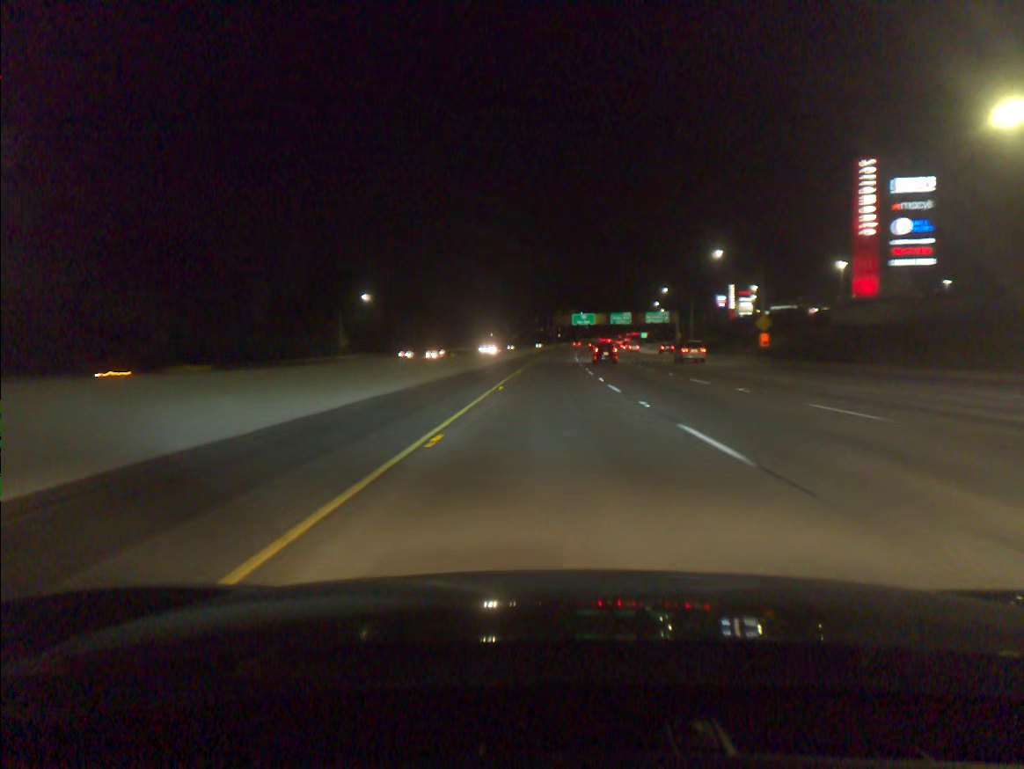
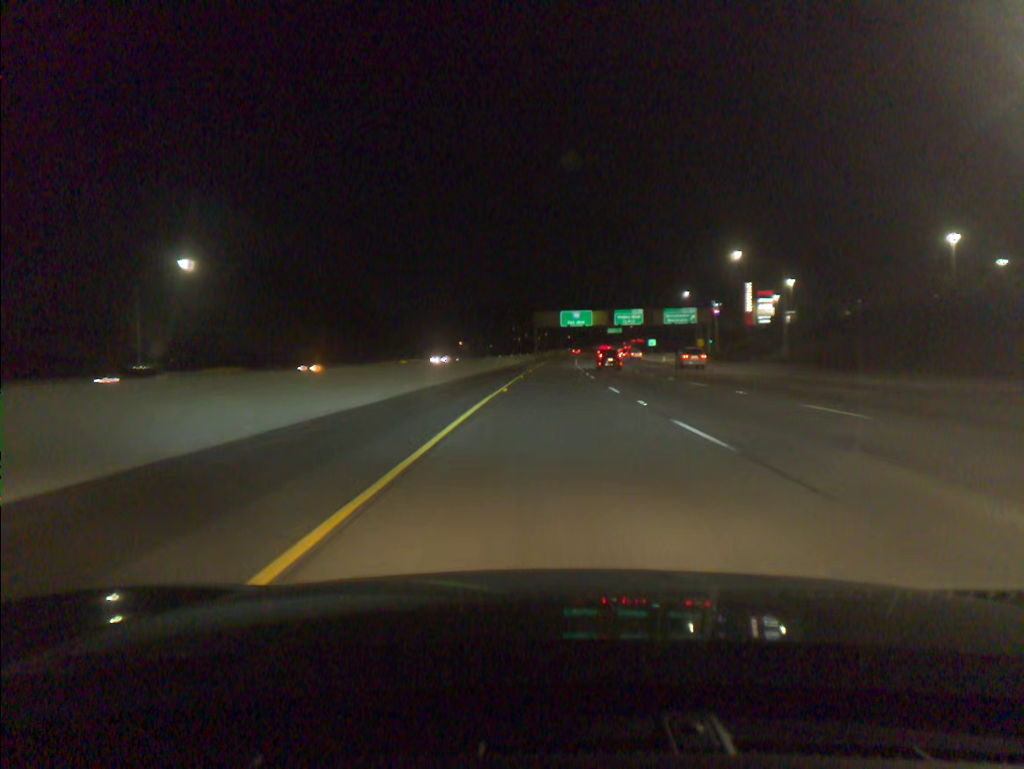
(+0.6, +57.4) m; +2°
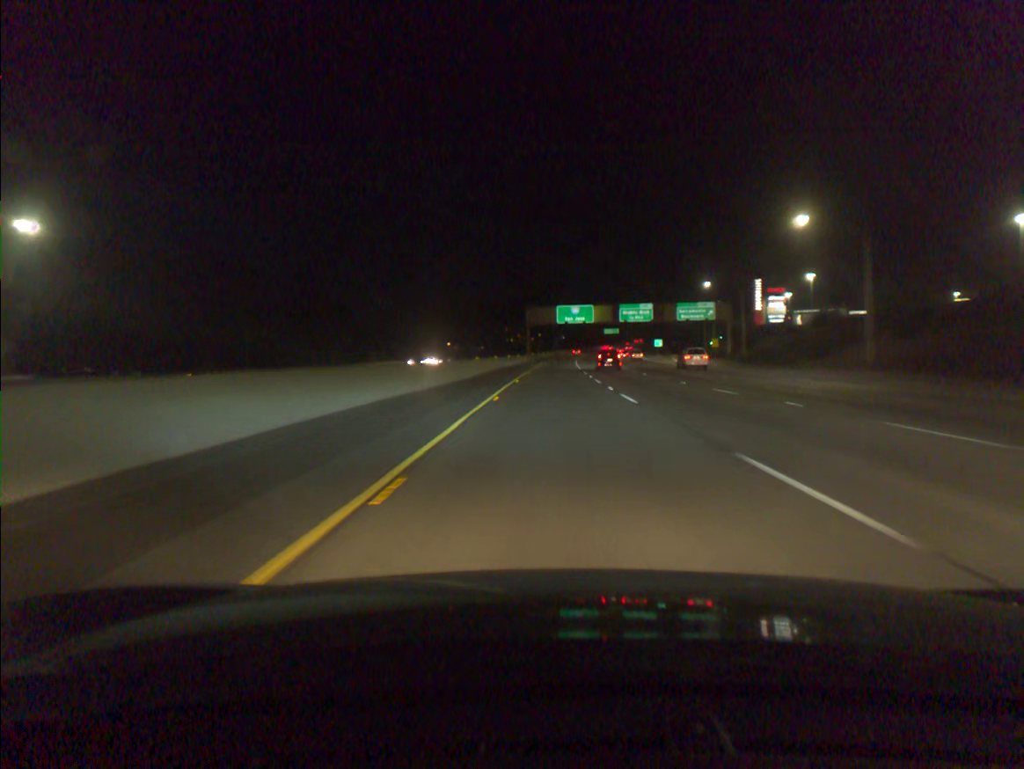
(+0.1, +19.3) m; 0°
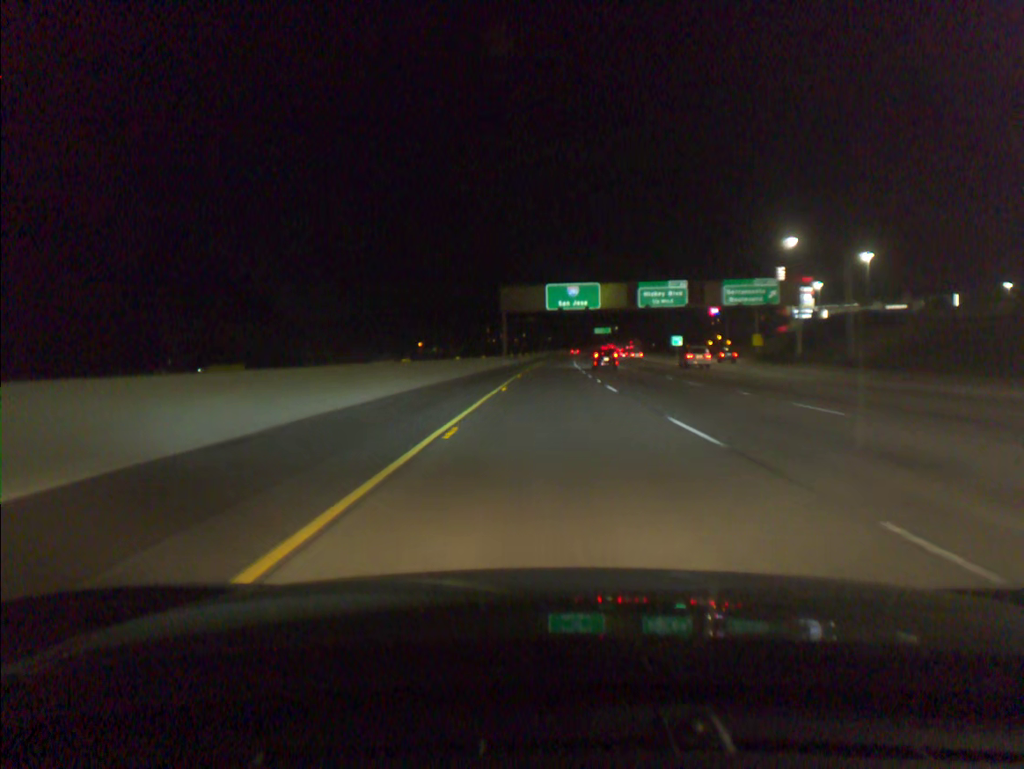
(+0.4, +38.9) m; +1°
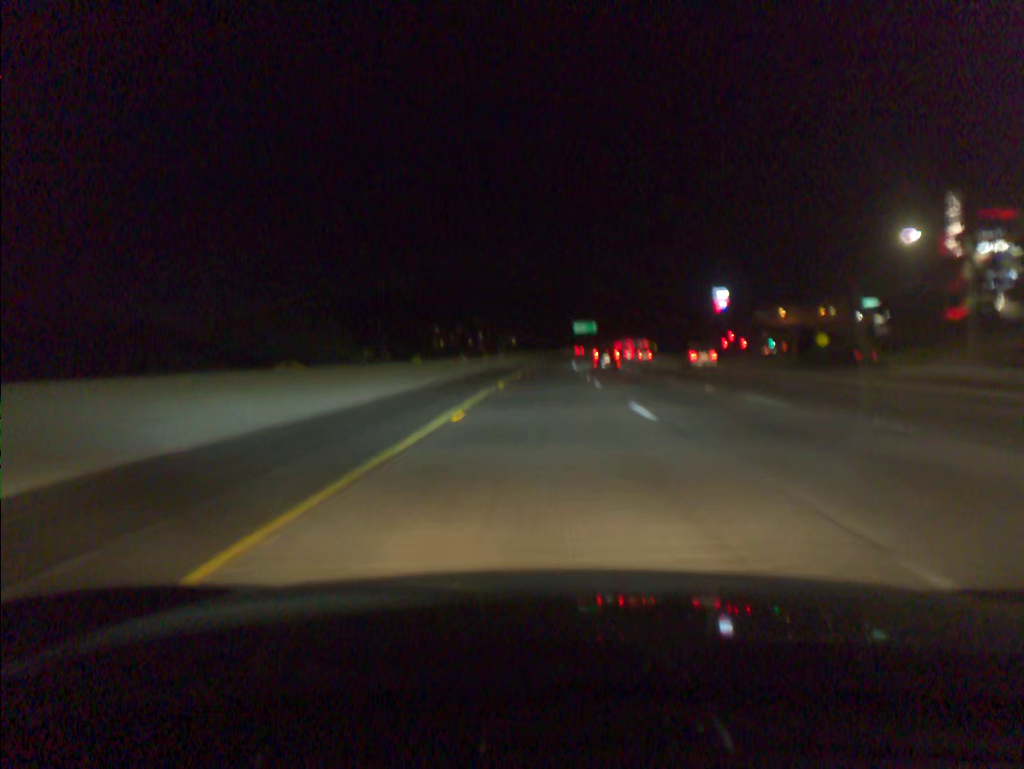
(+2.4, +99.0) m; +3°
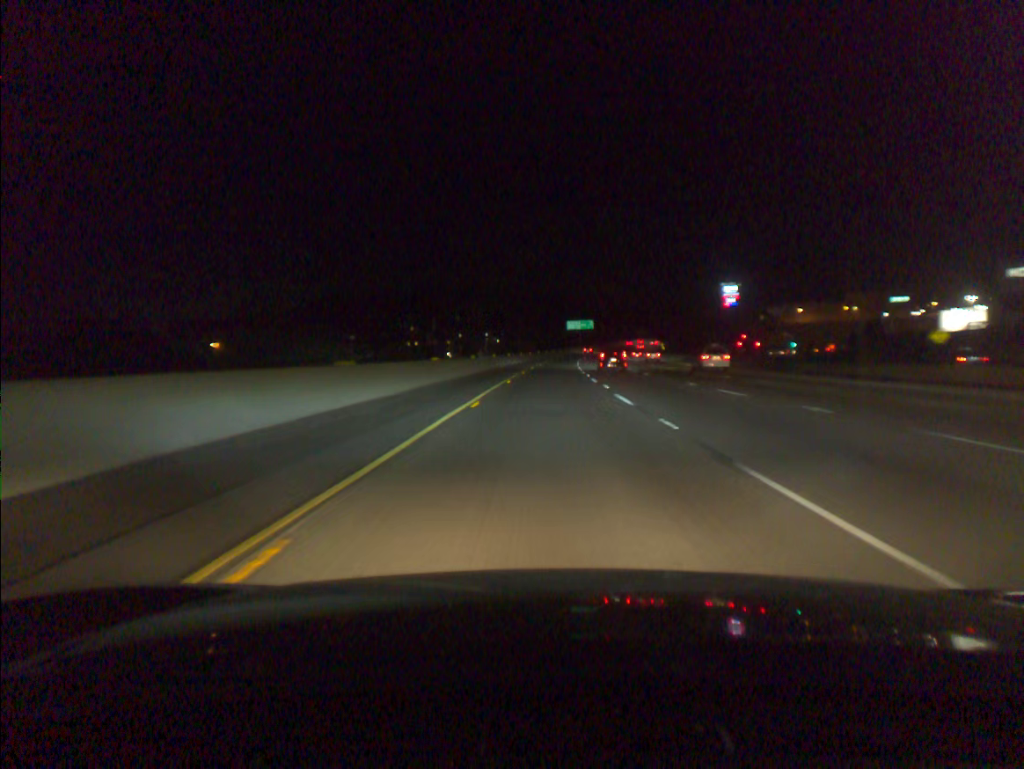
(+0.3, +40.2) m; +1°
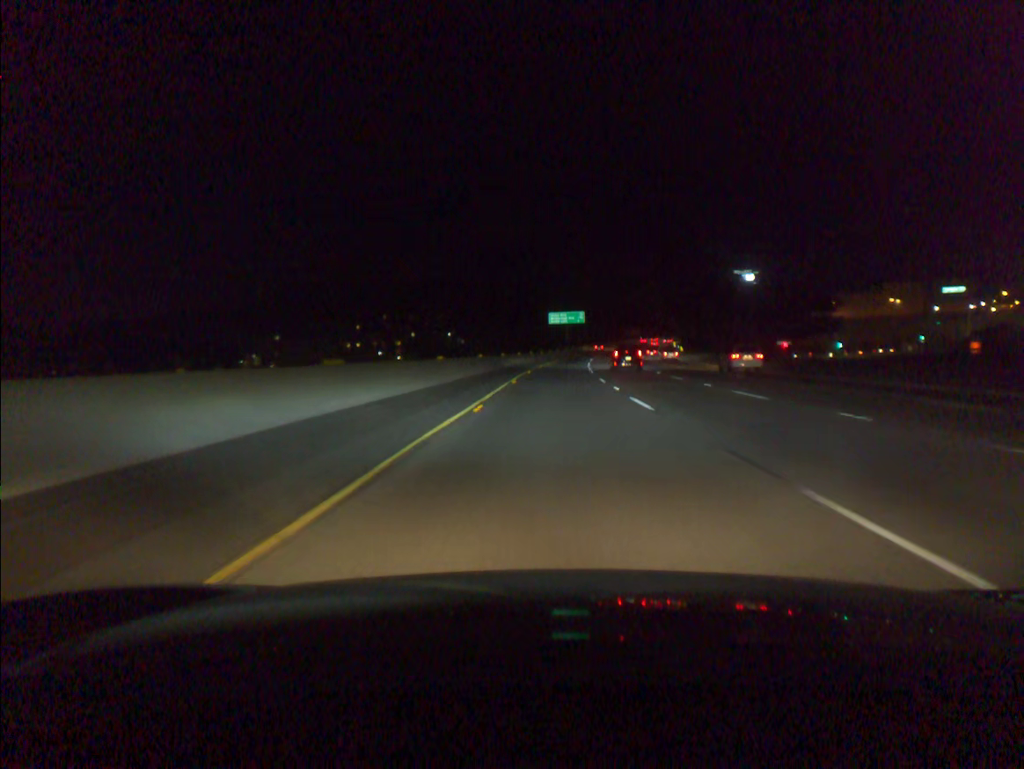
(+0.7, +60.2) m; +2°
